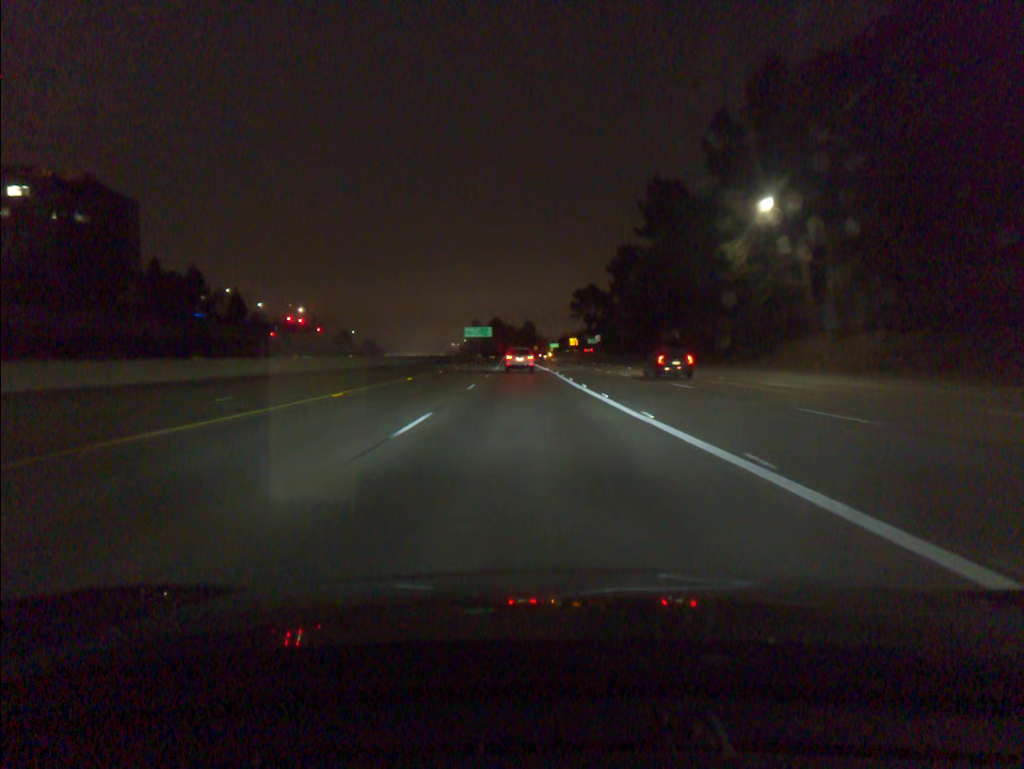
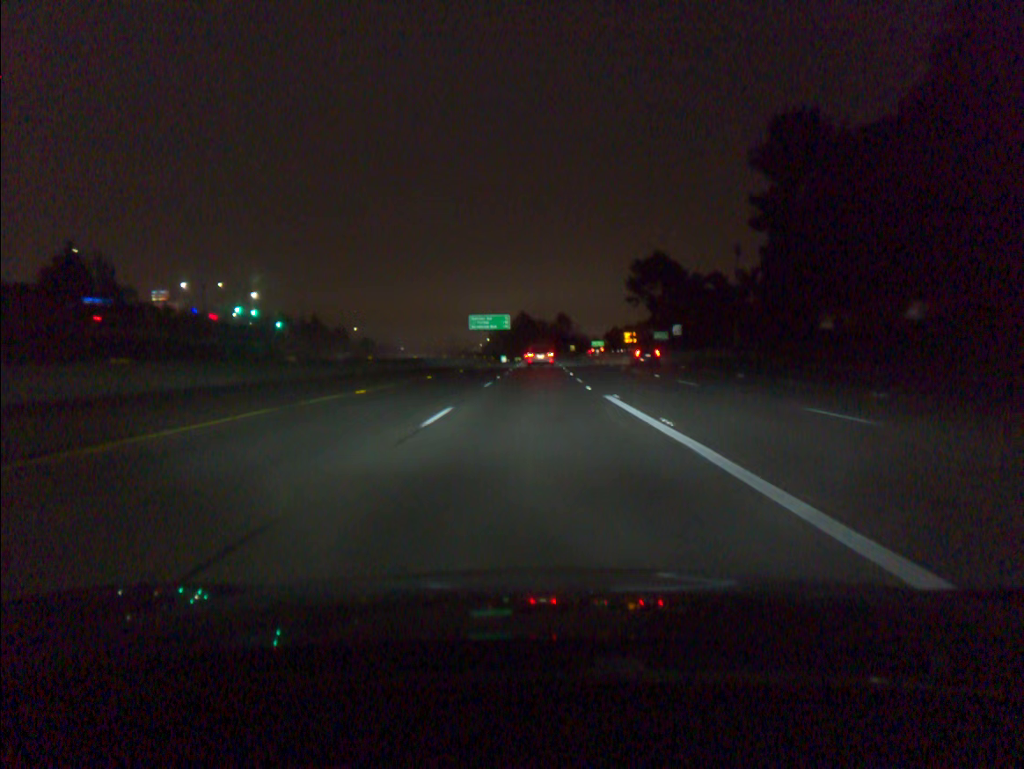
(-2.0, +71.8) m; -2°
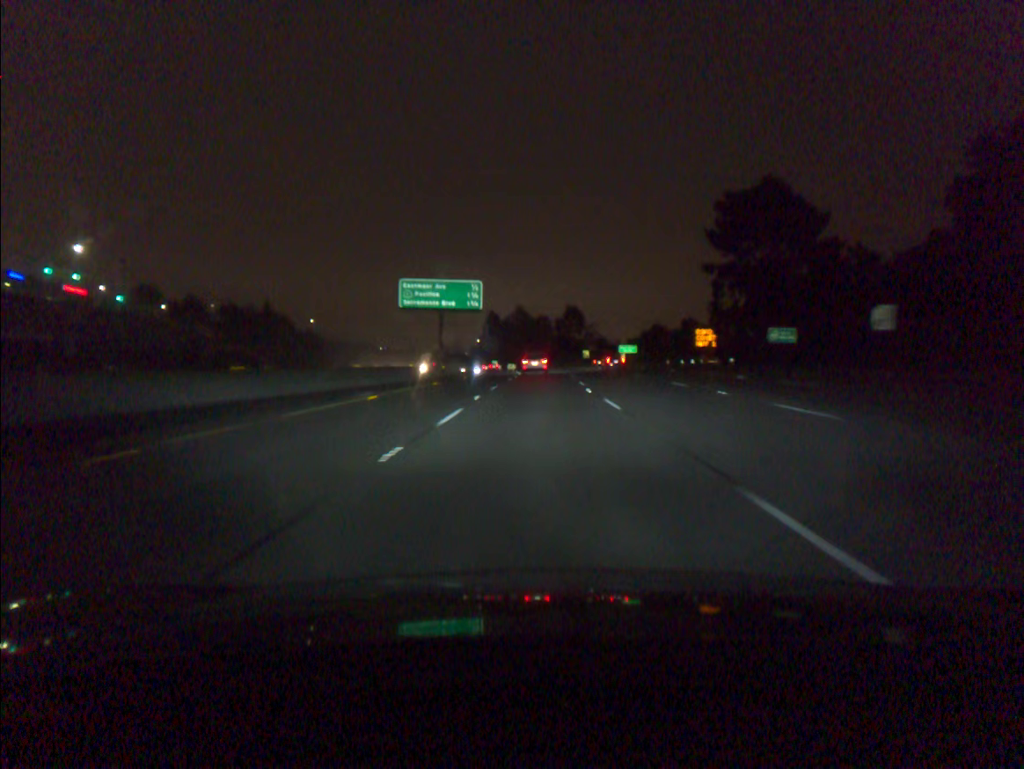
(0.0, +72.5) m; 0°
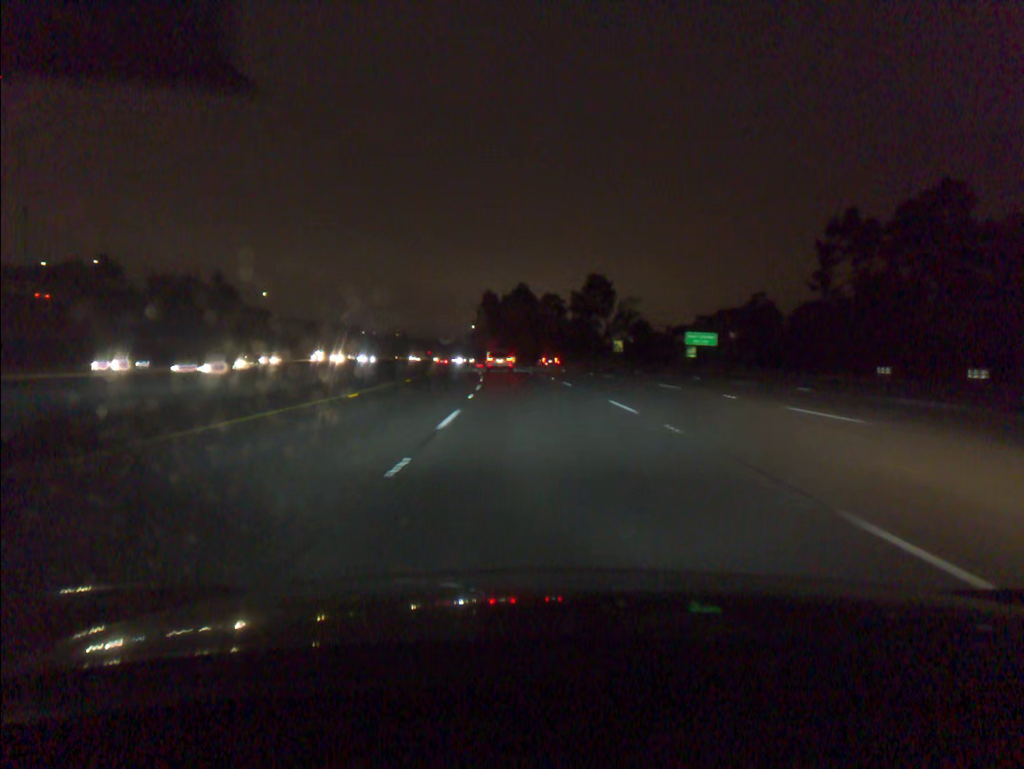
(-0.1, +59.2) m; 0°
